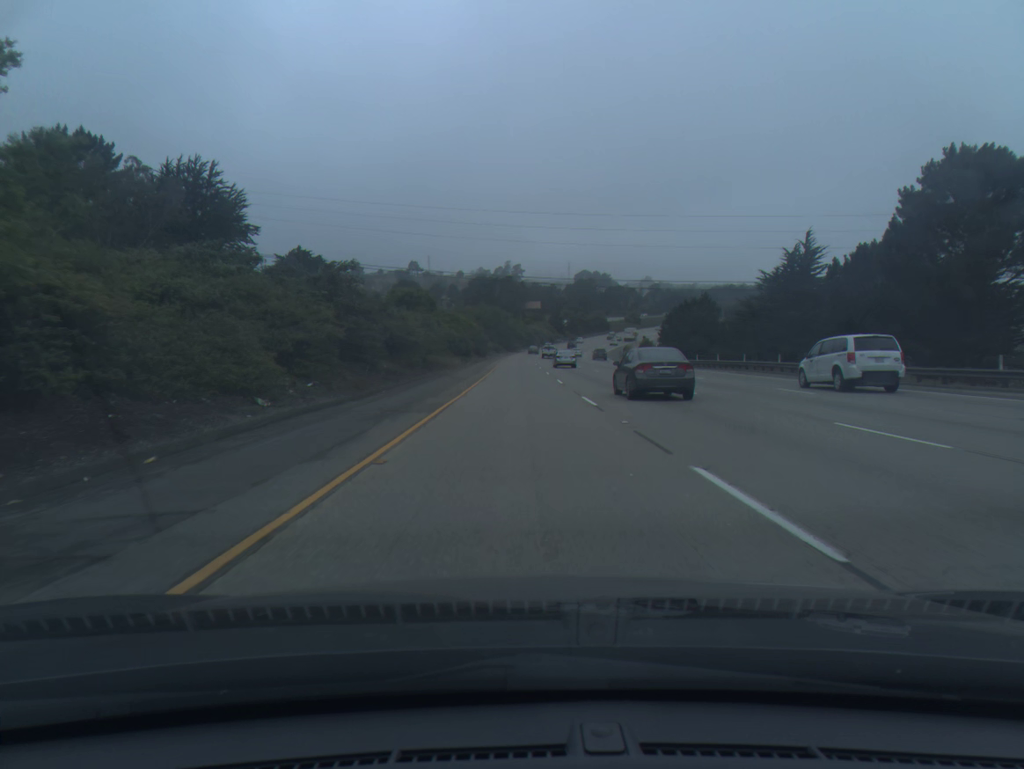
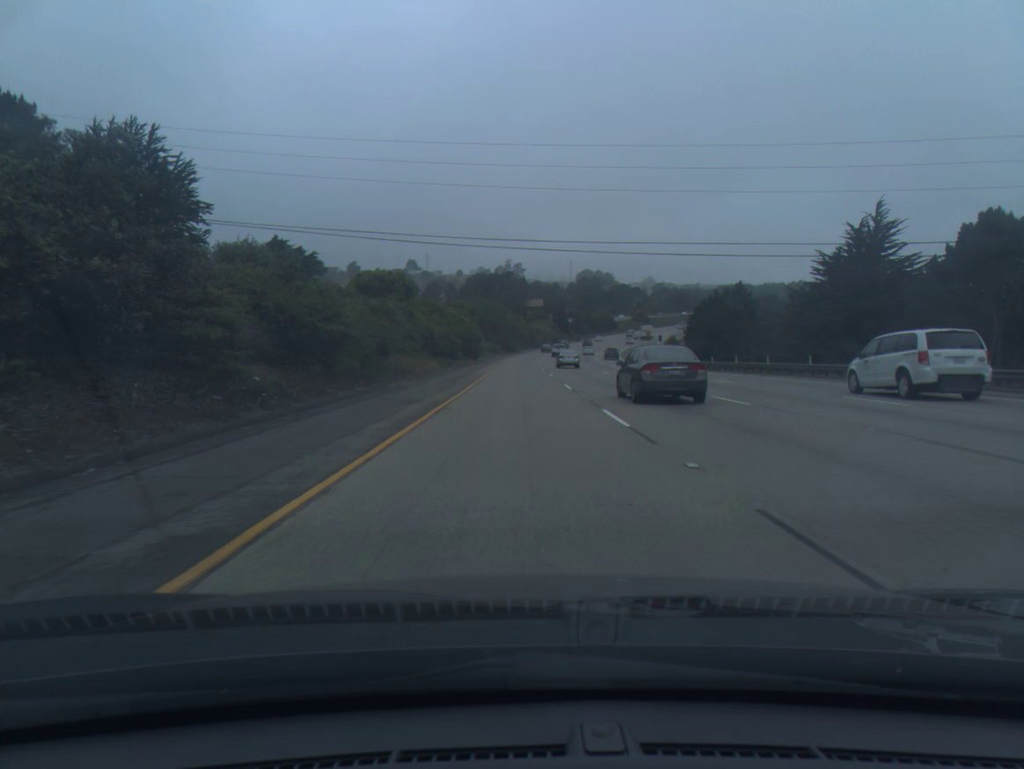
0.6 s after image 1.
(0.0, +20.5) m; 0°
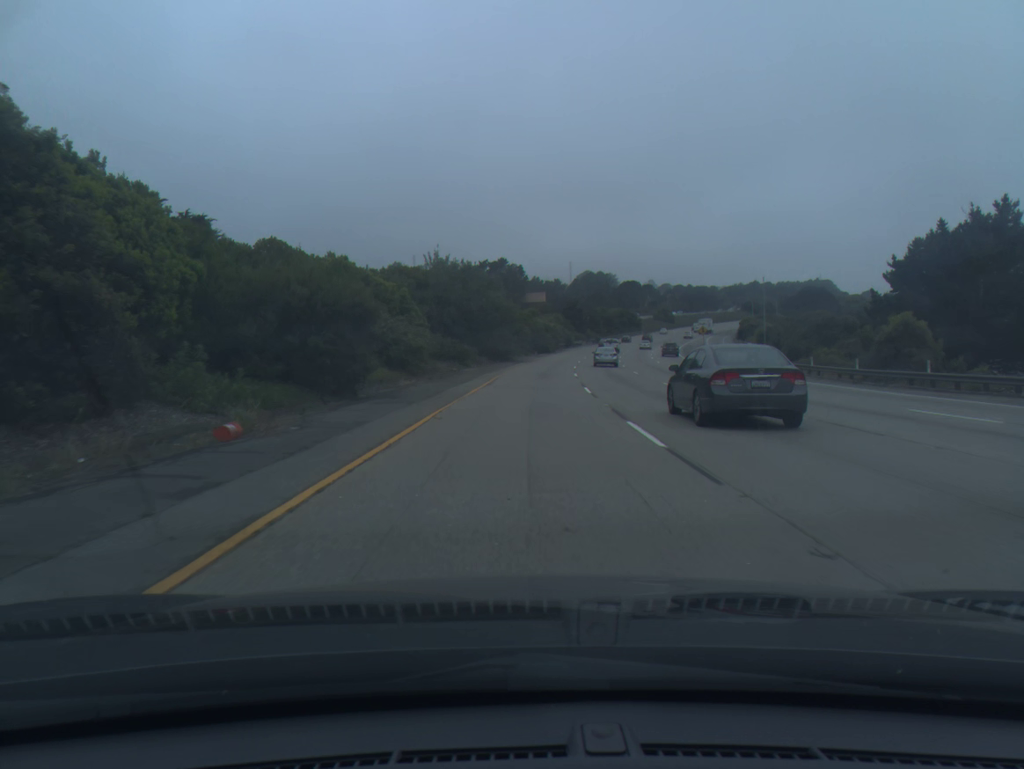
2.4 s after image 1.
(-0.1, +61.5) m; 0°
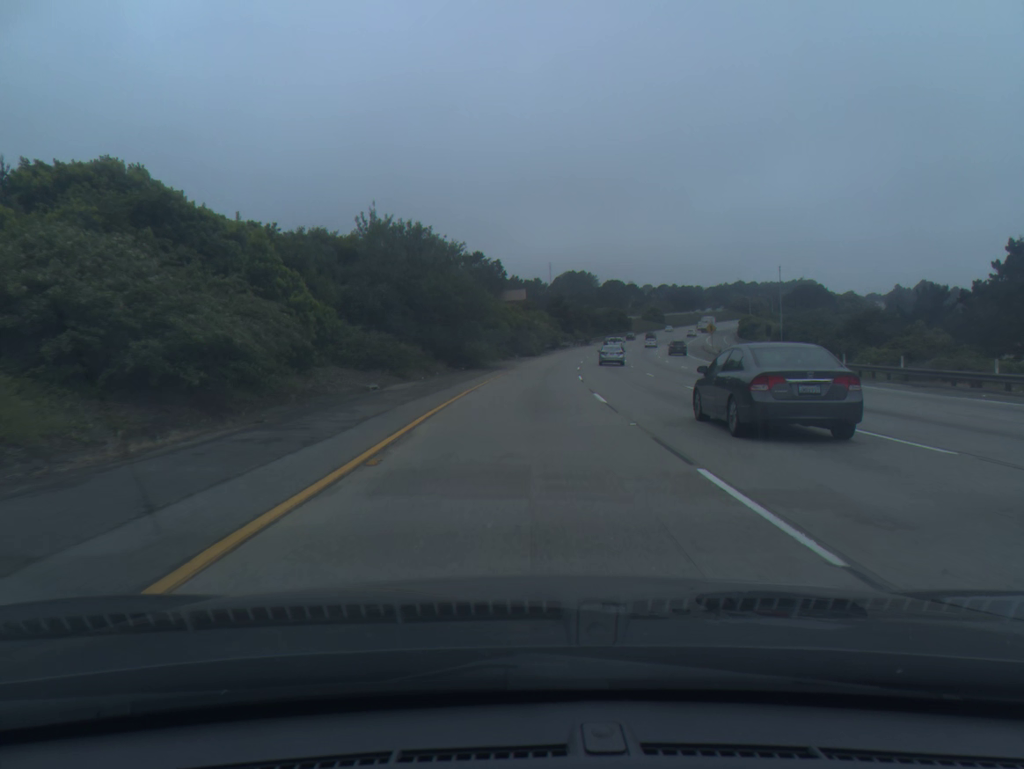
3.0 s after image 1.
(+0.2, +20.4) m; +1°
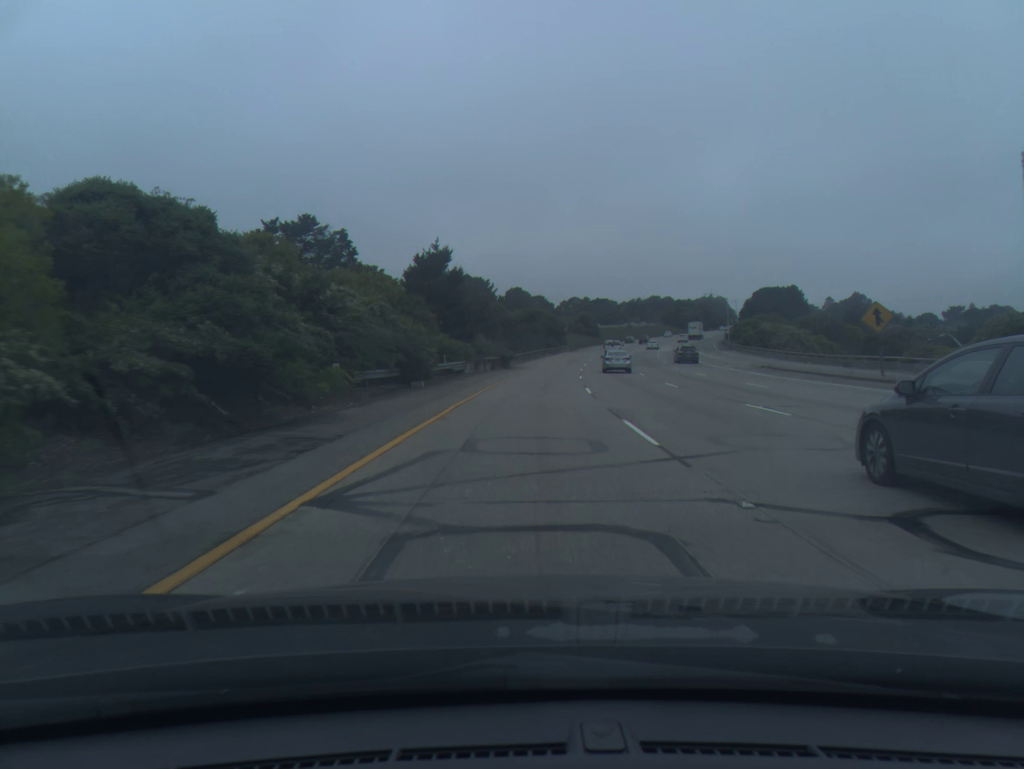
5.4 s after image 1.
(+5.4, +81.1) m; +8°
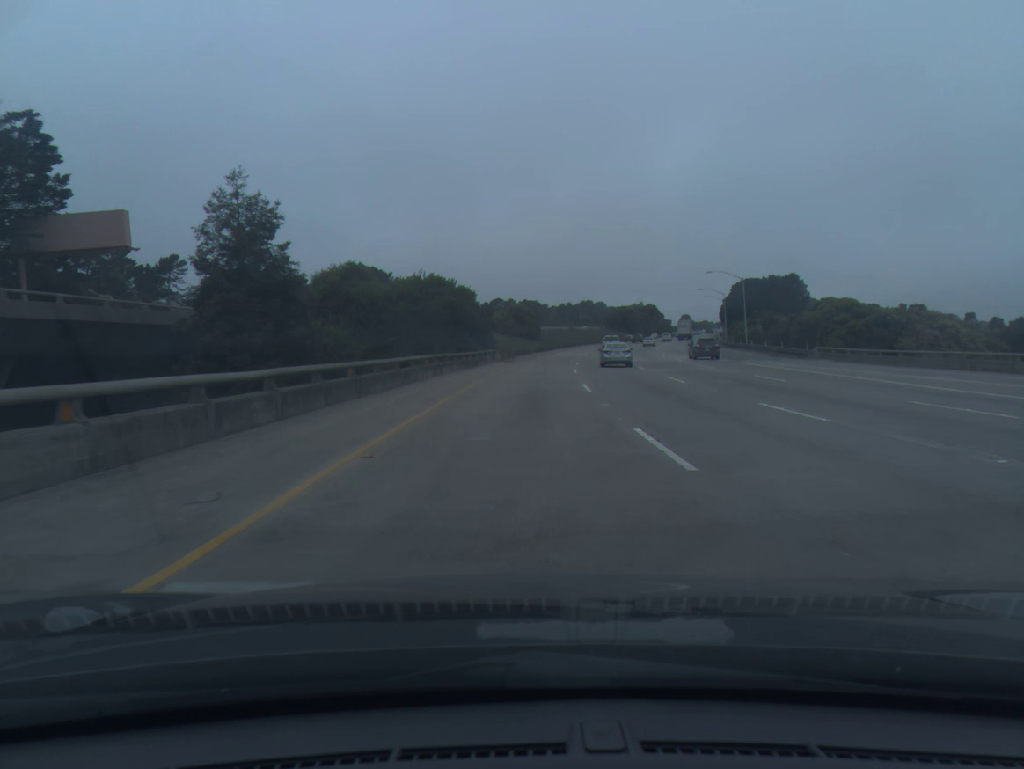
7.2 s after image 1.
(+3.0, +60.6) m; +6°
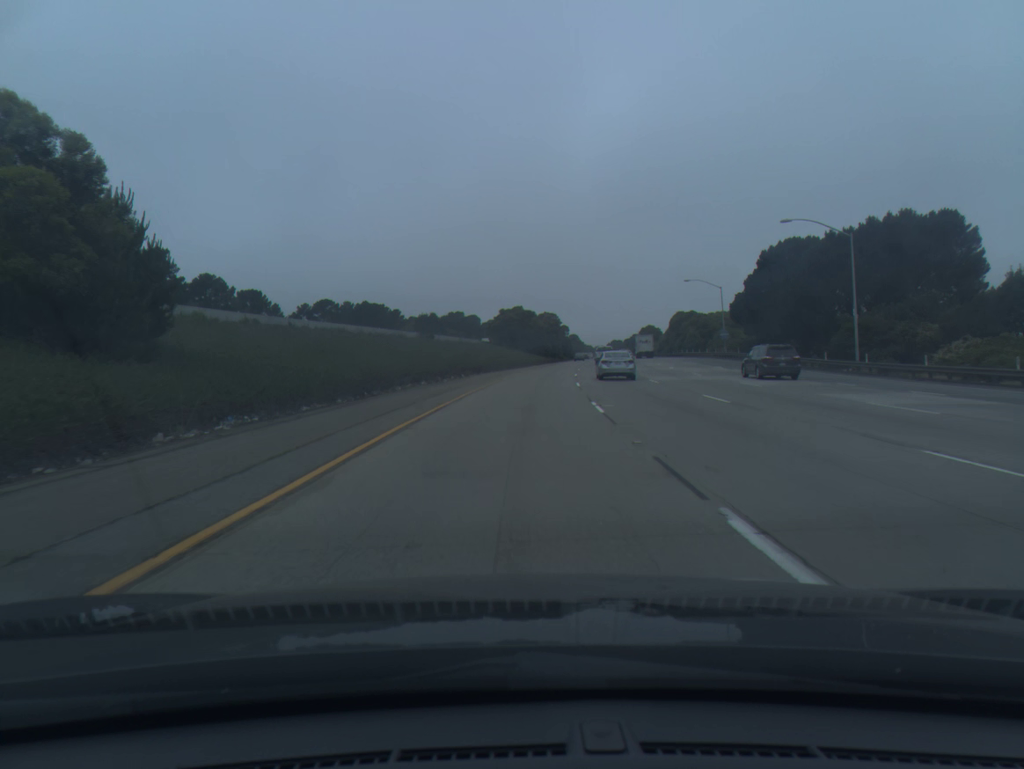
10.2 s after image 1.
(+8.3, +100.3) m; +10°
